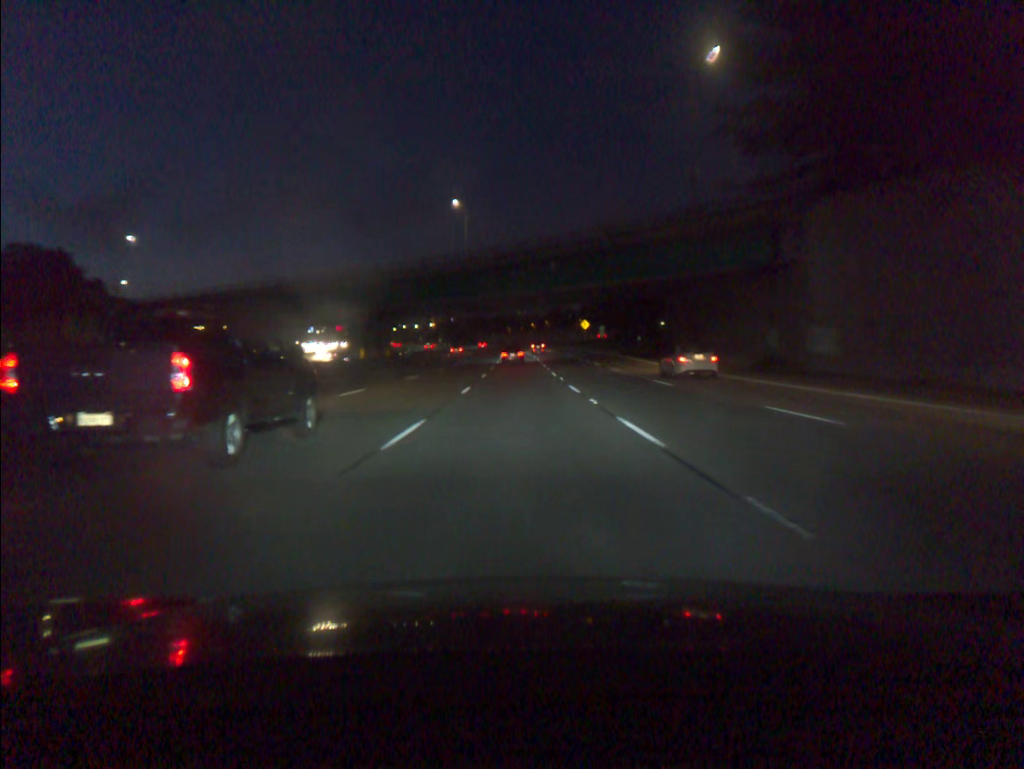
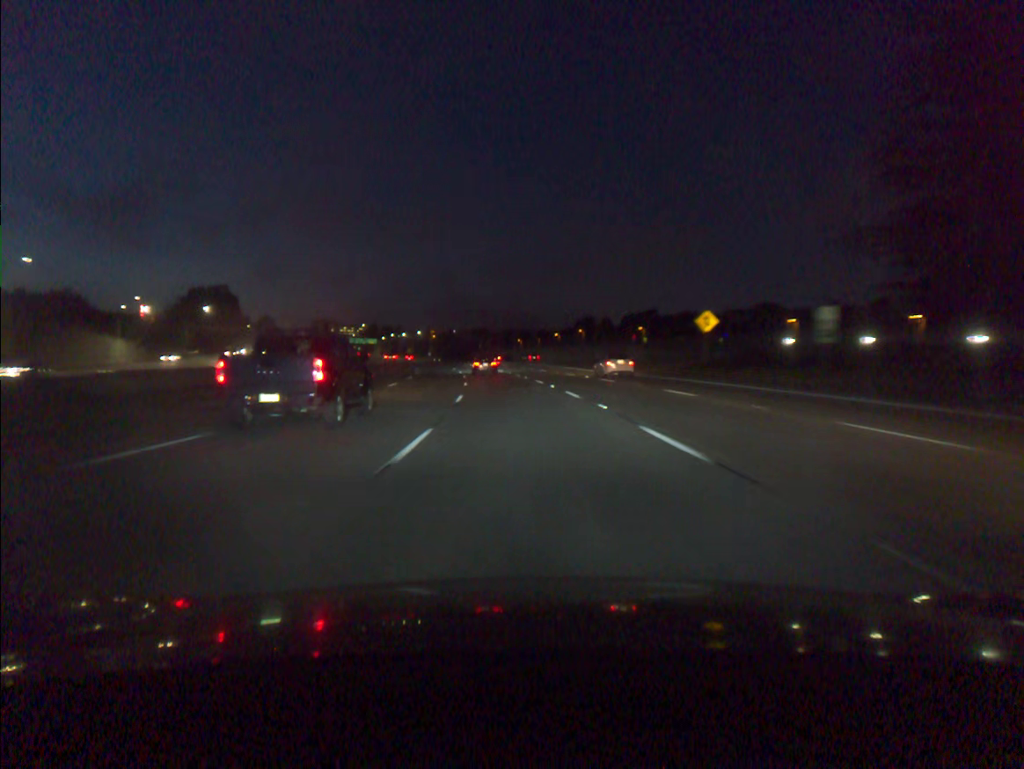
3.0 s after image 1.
(-0.5, +86.6) m; -1°
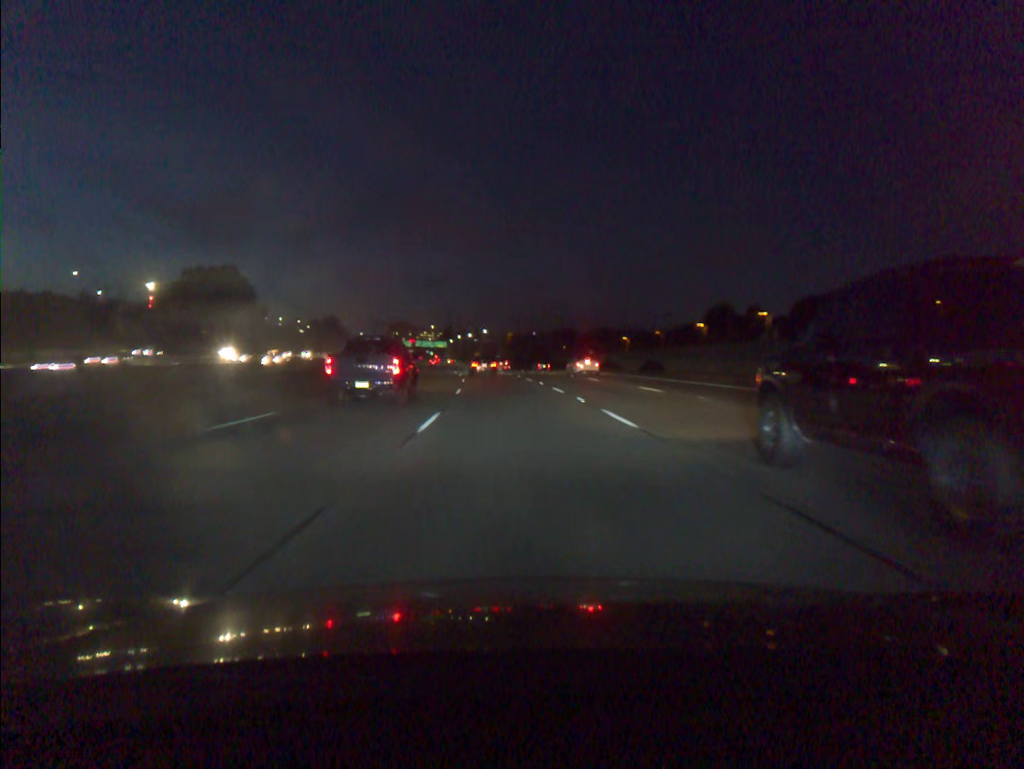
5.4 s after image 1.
(-3.2, +67.3) m; -6°
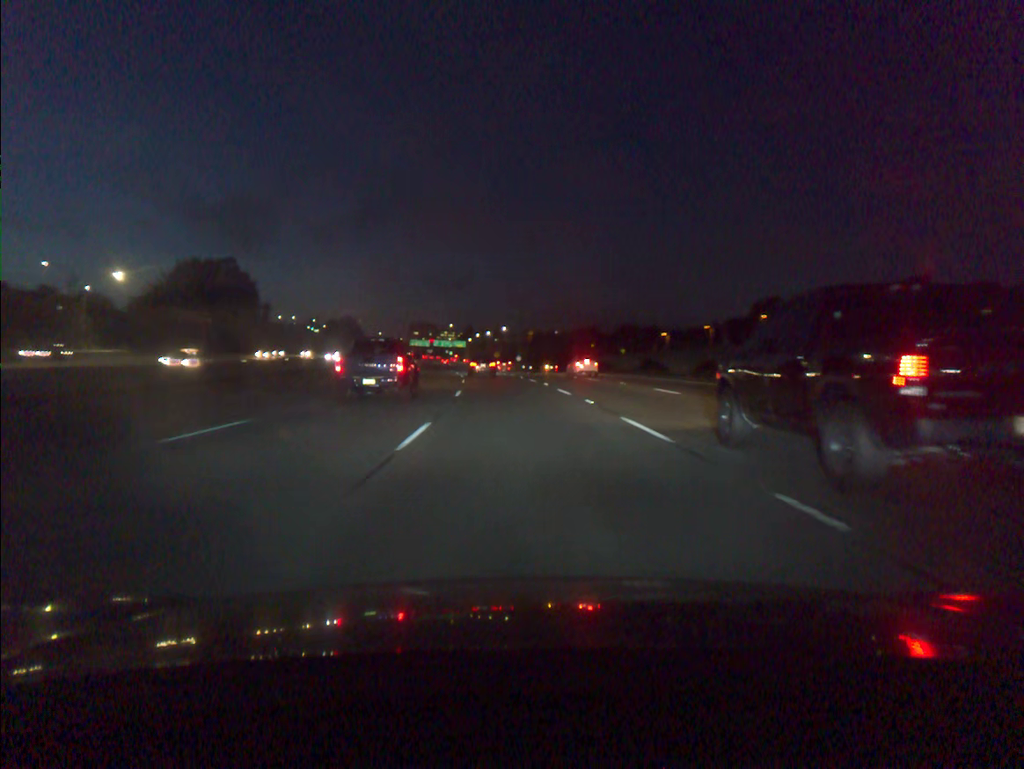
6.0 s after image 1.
(-0.2, +16.6) m; -1°
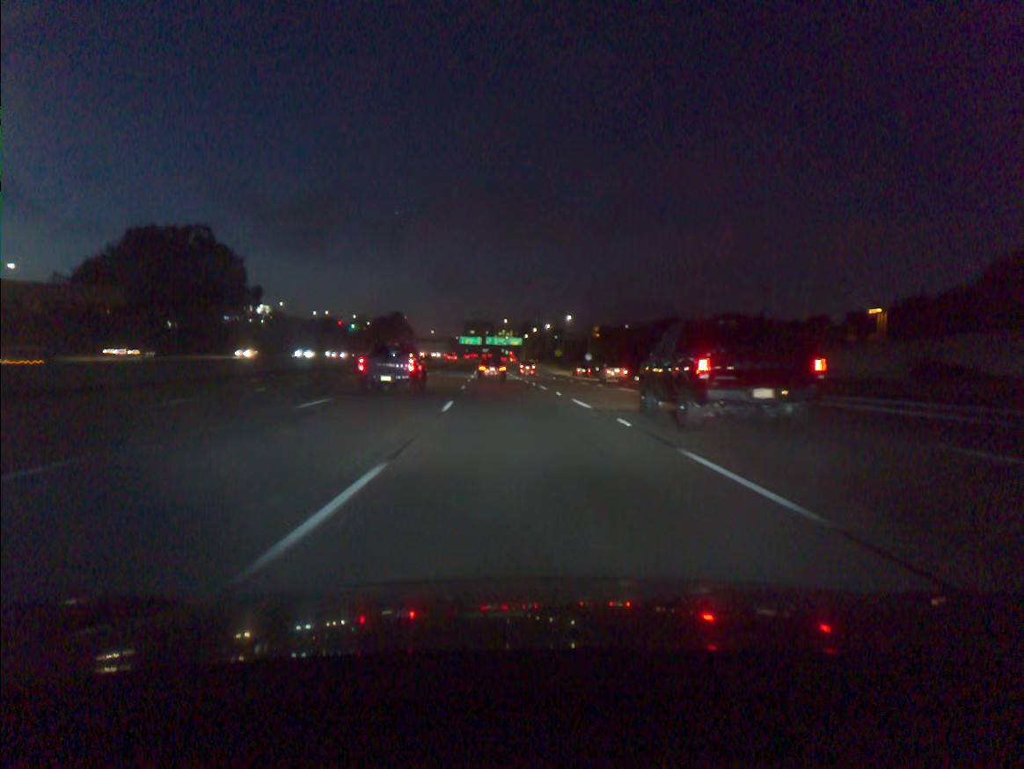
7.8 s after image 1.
(-1.9, +48.9) m; -4°
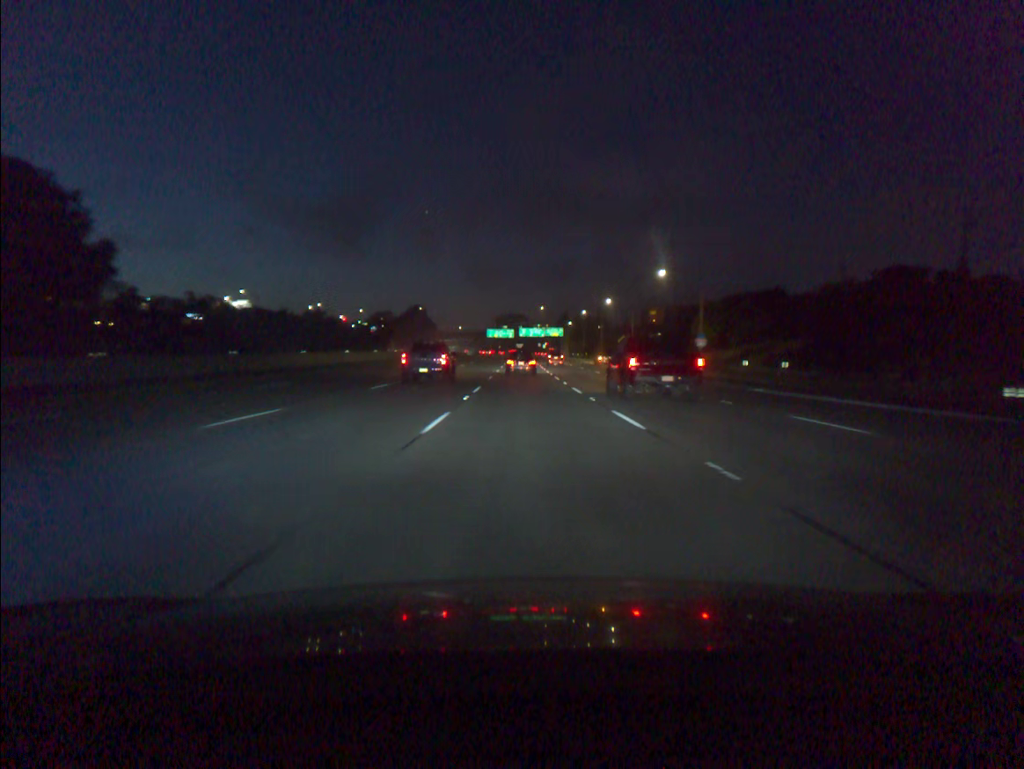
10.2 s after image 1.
(-2.1, +64.1) m; -3°
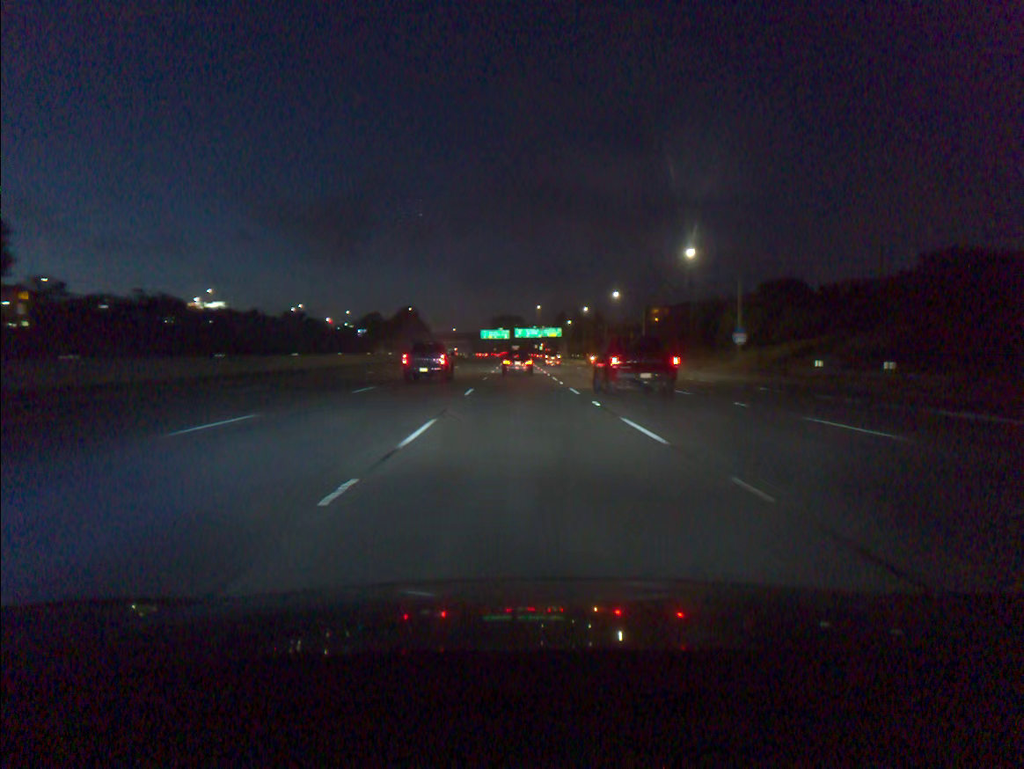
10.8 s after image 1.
(0.0, +15.8) m; 0°
